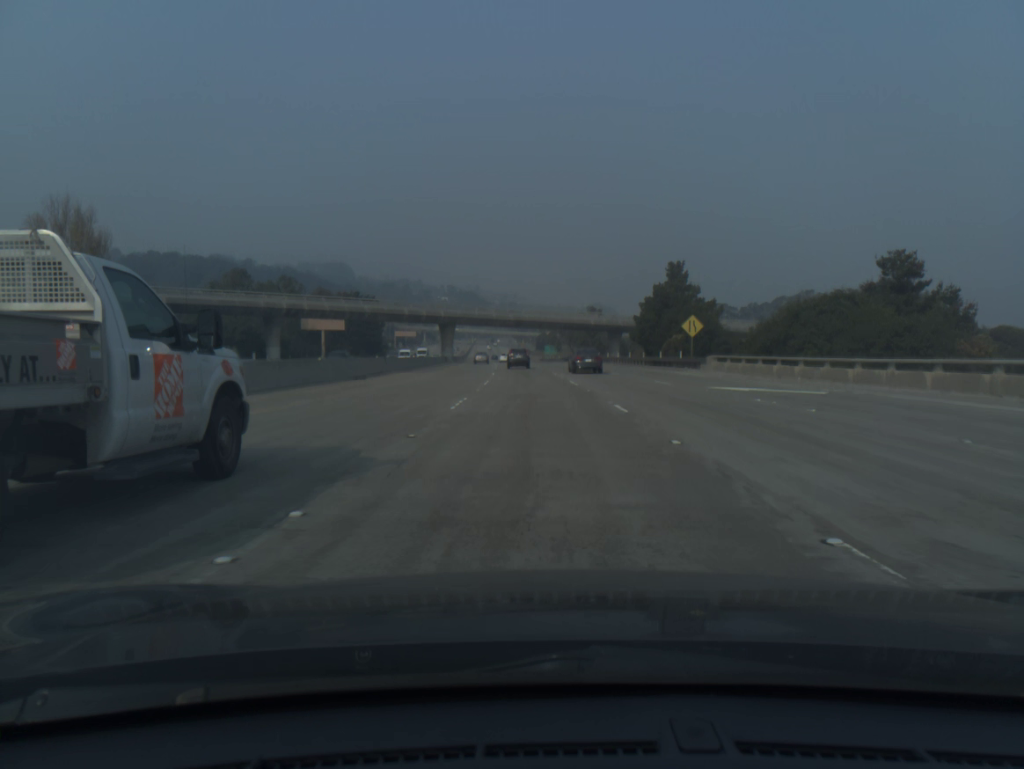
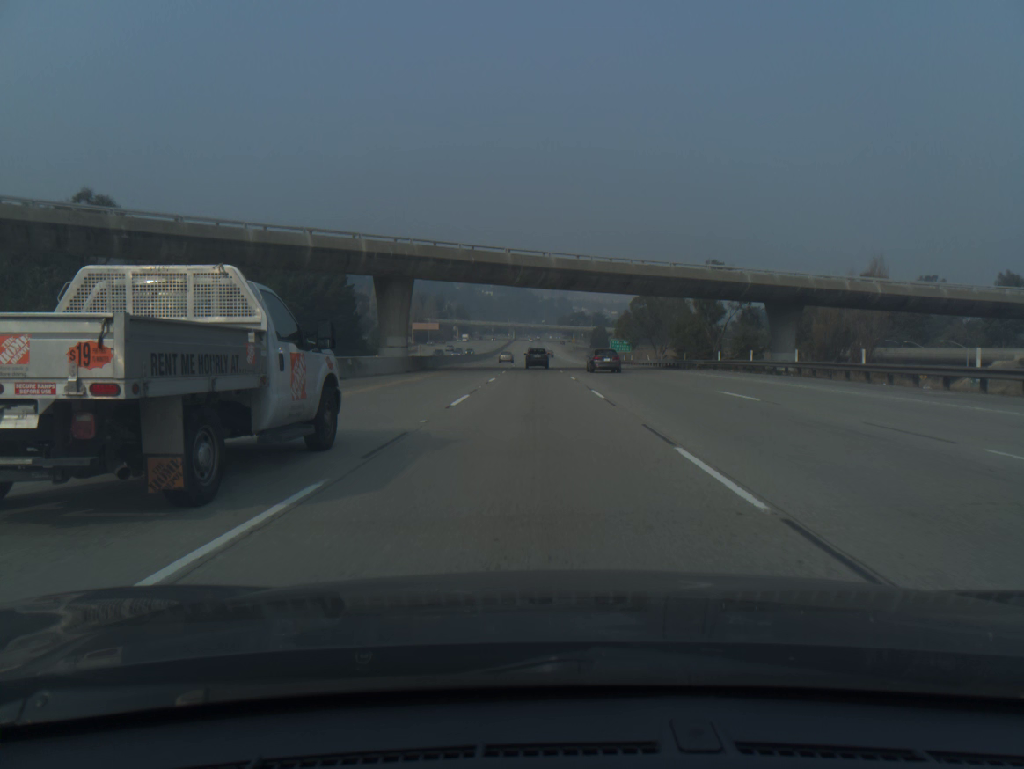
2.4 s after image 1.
(-2.3, +76.1) m; -4°
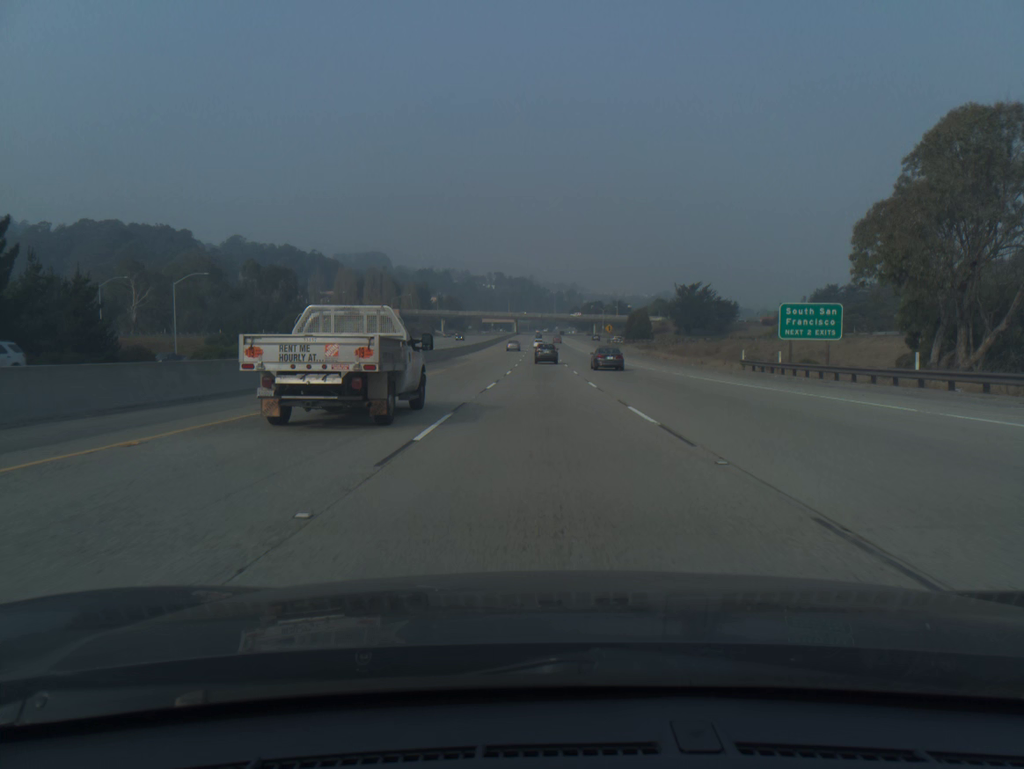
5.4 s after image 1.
(-1.3, +94.5) m; -1°
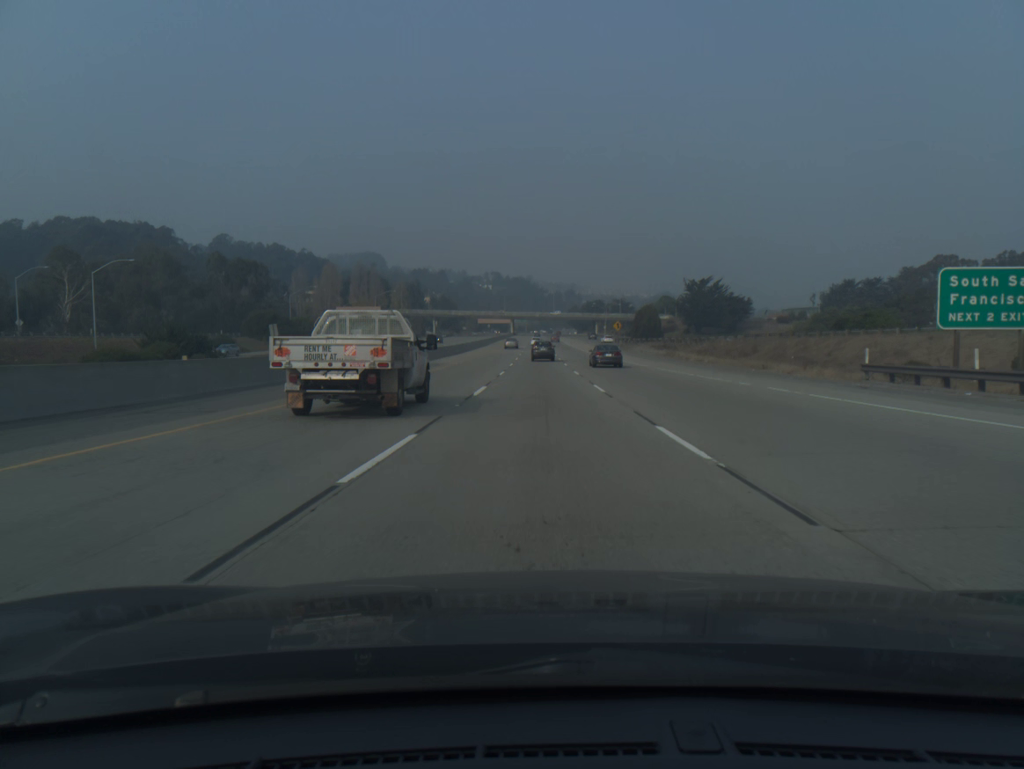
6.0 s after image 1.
(0.0, +18.9) m; 0°
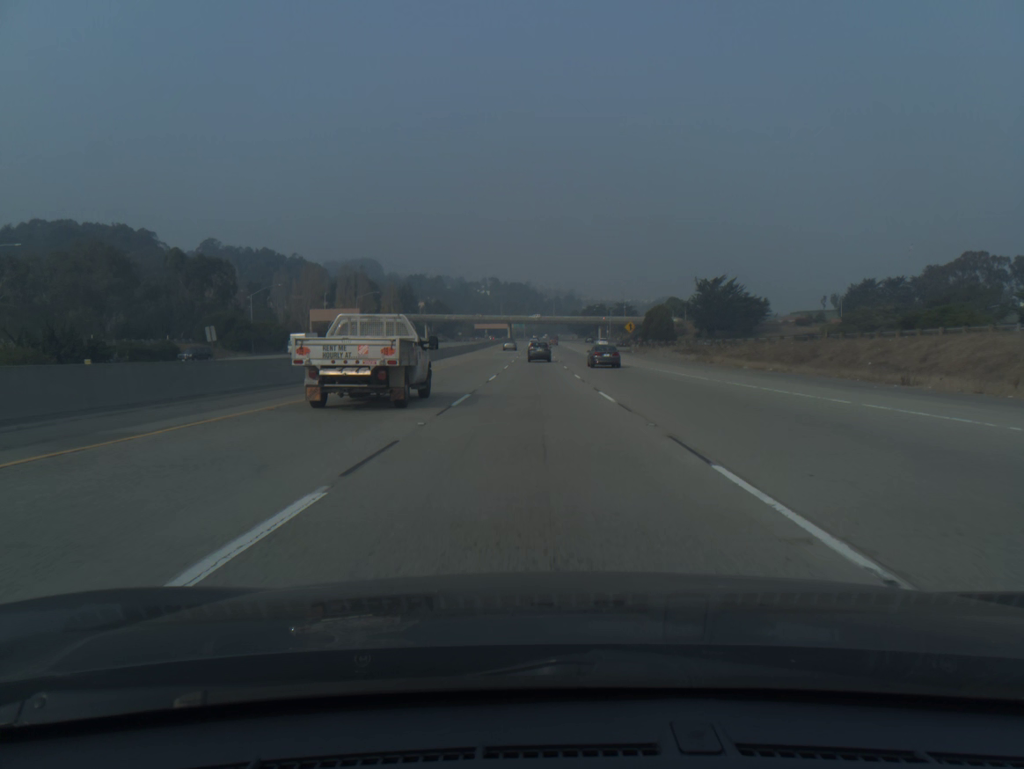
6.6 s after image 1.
(0.0, +18.9) m; 0°
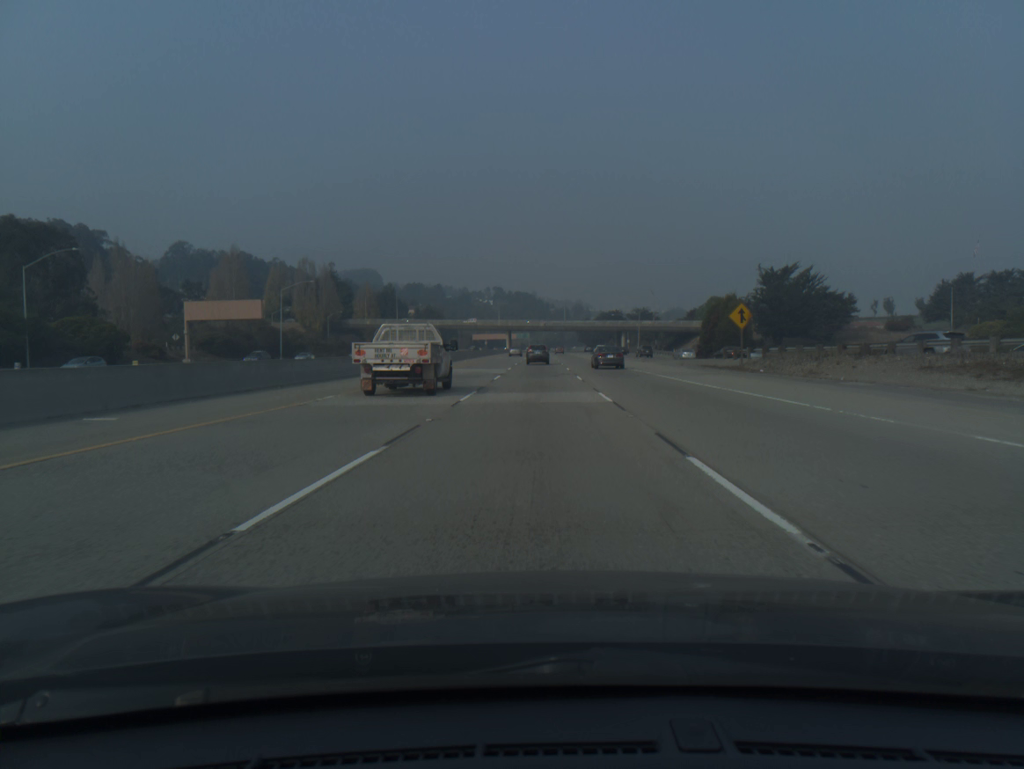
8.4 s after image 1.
(-0.2, +56.3) m; 0°
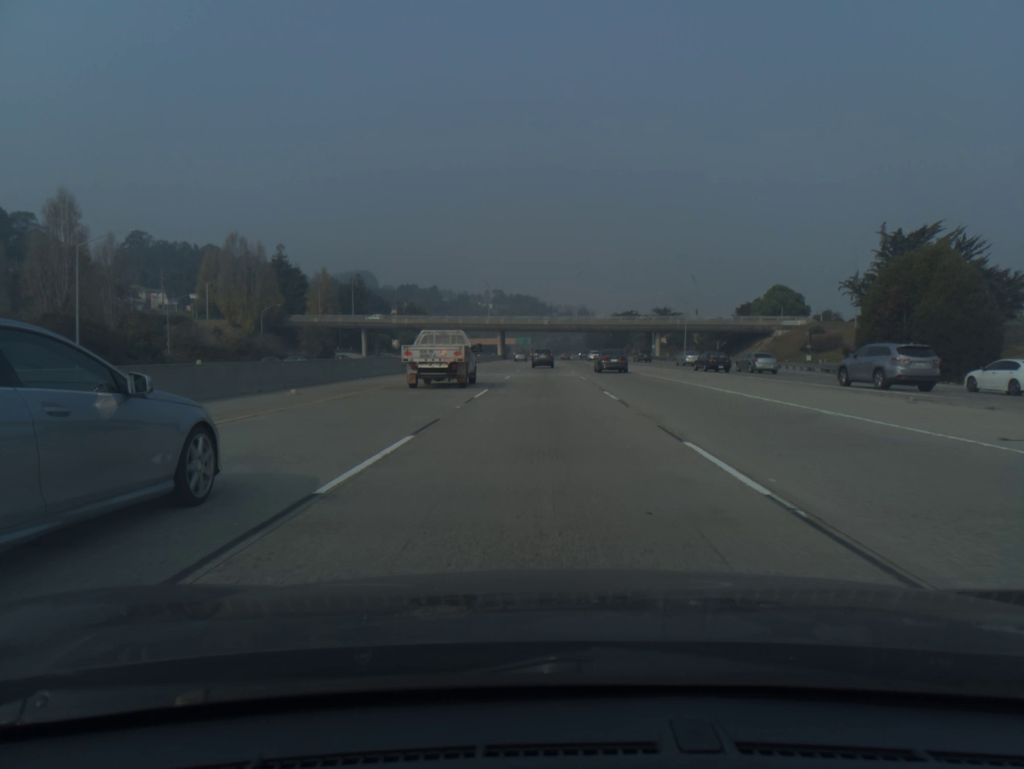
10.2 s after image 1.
(-0.2, +55.8) m; 0°
